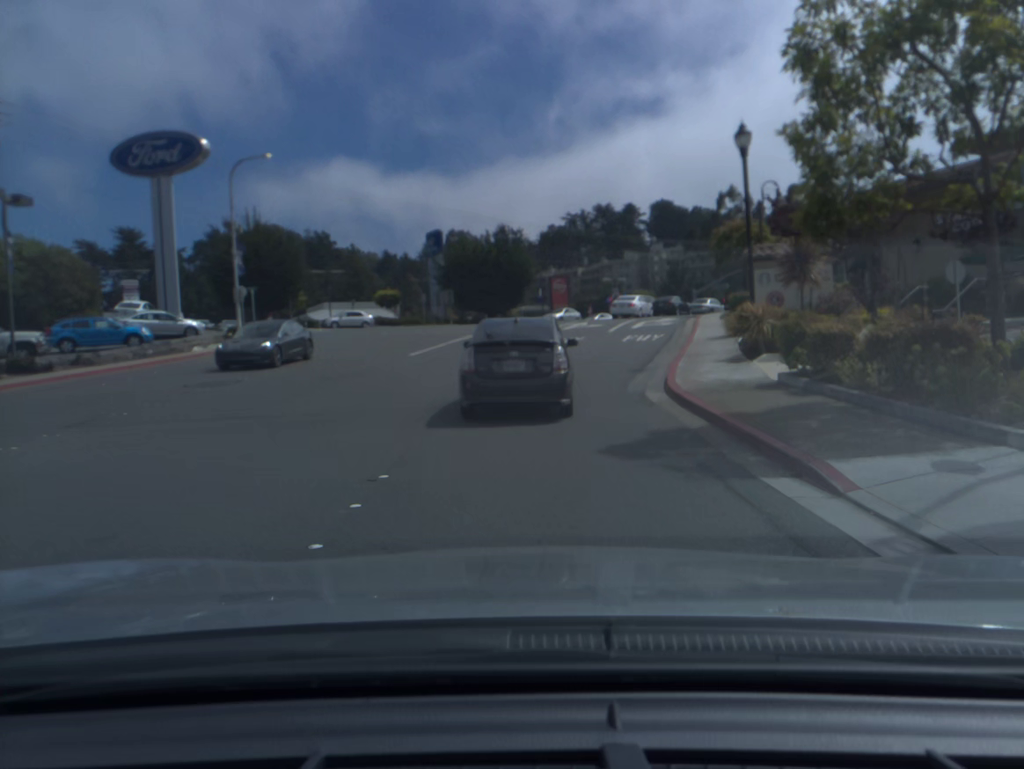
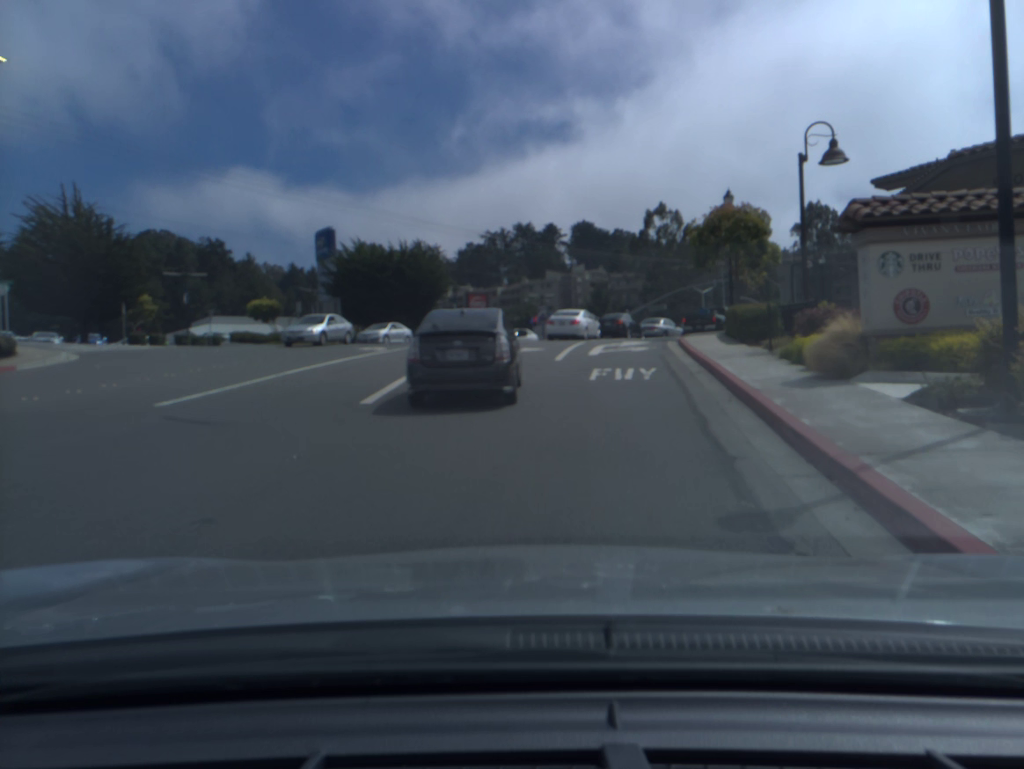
(+0.5, +13.7) m; +6°
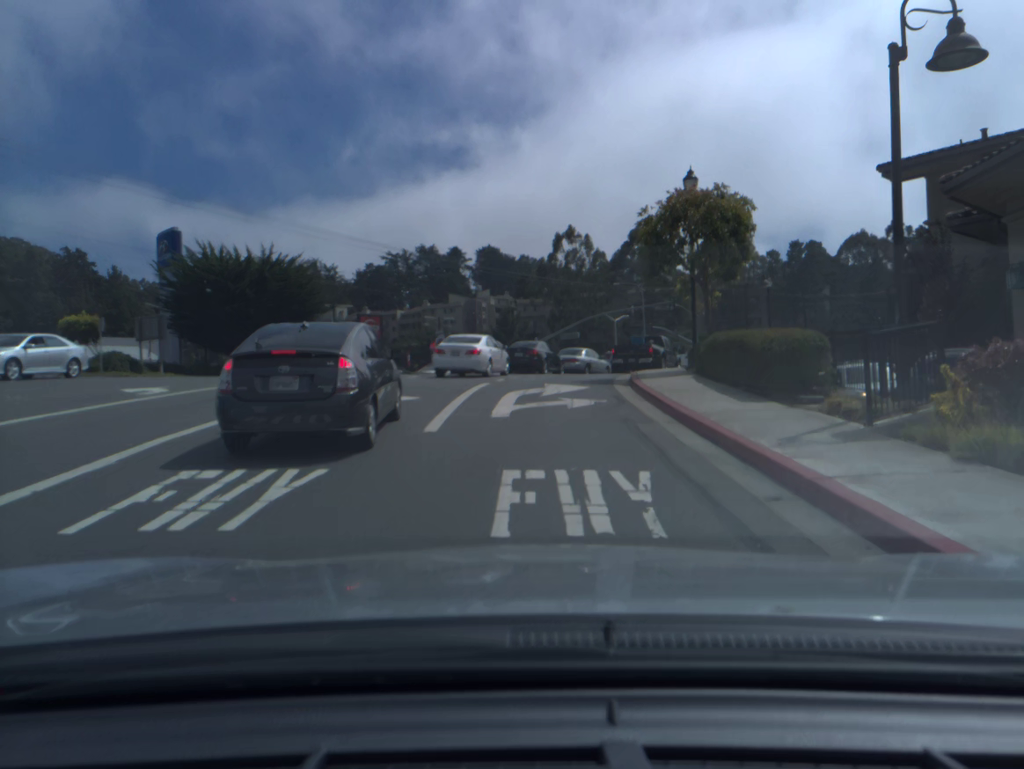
(+0.7, +10.6) m; +7°
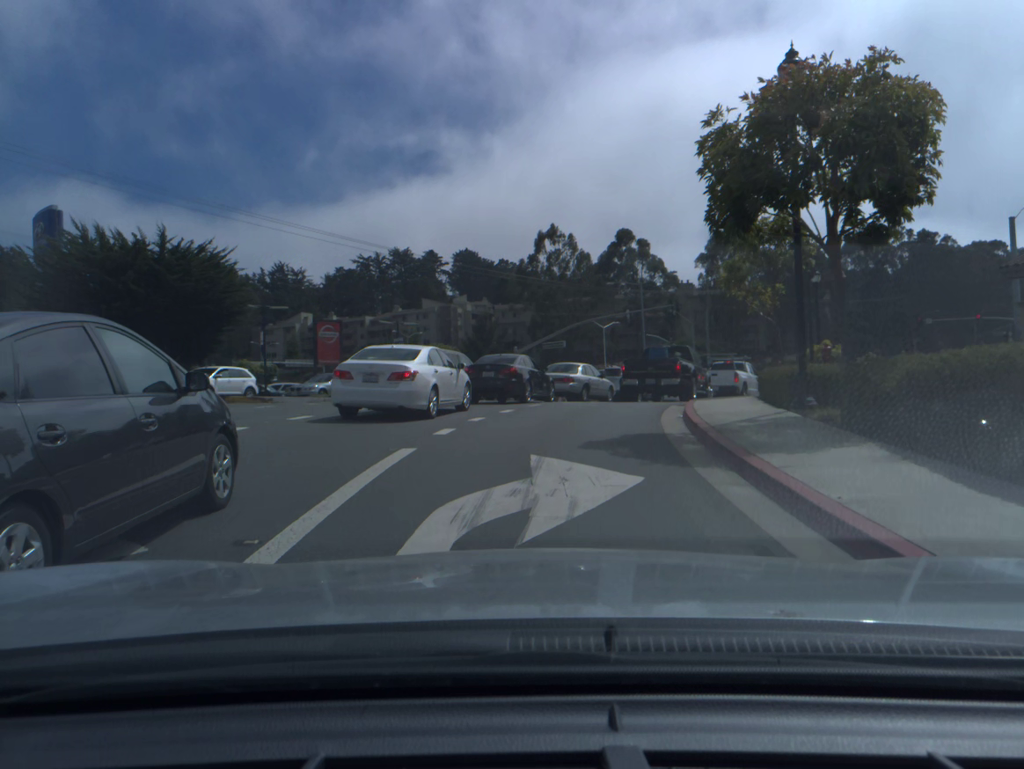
(+0.2, +10.6) m; +2°
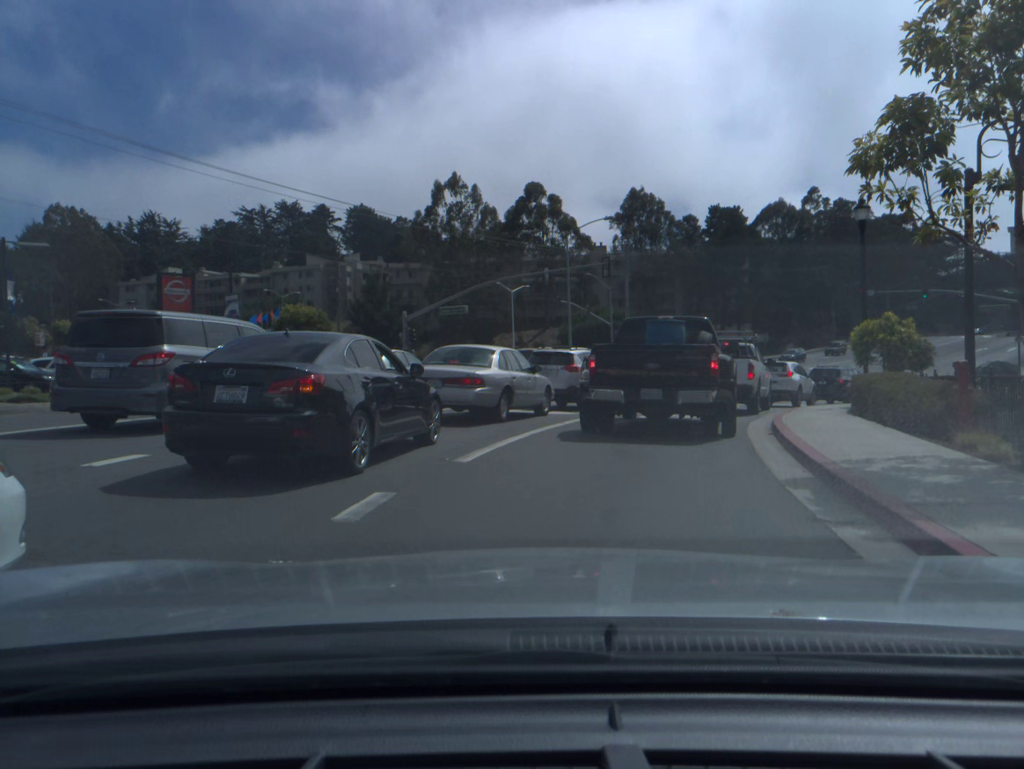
(+0.6, +14.6) m; +7°
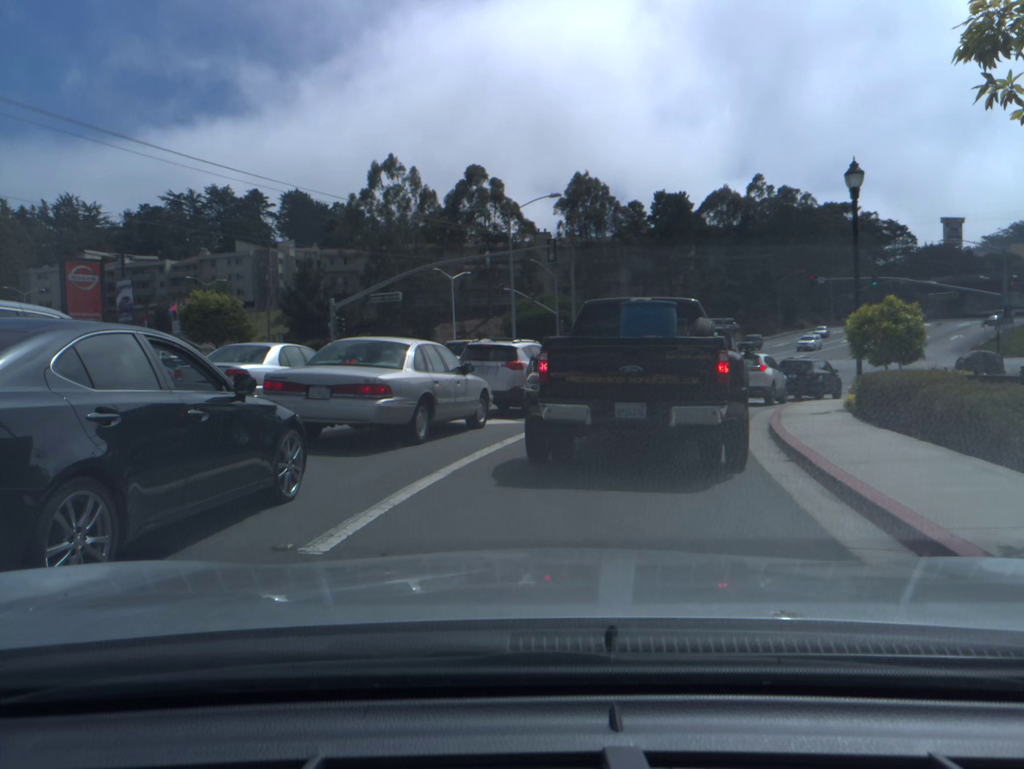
(+0.2, +4.0) m; +5°
